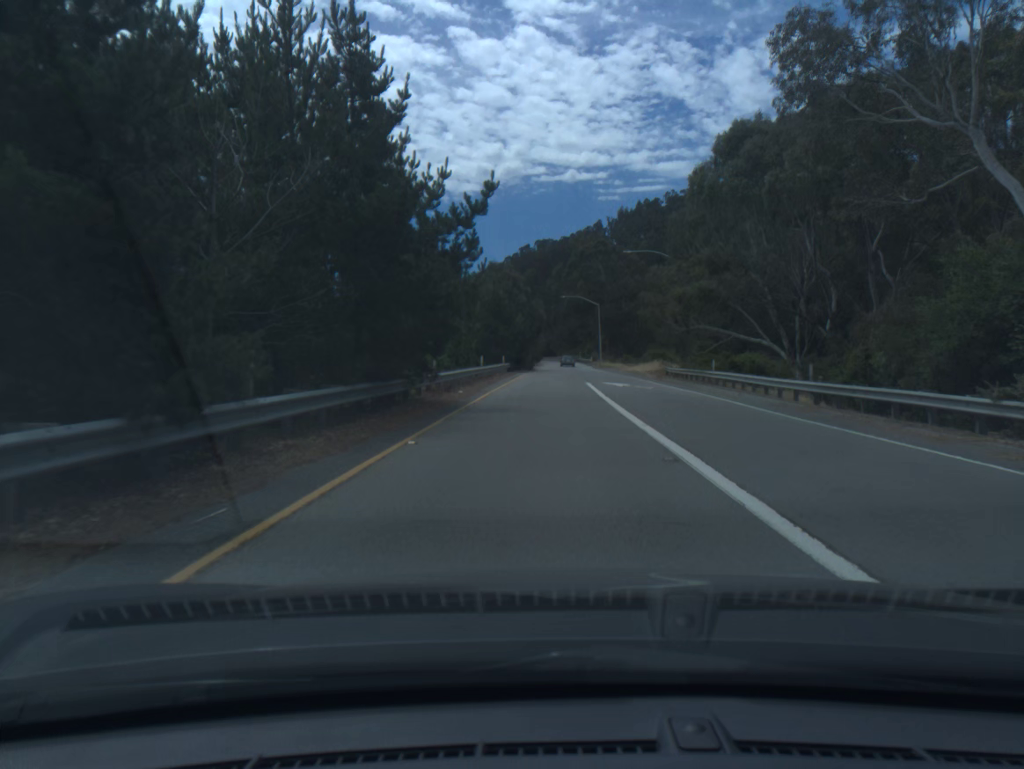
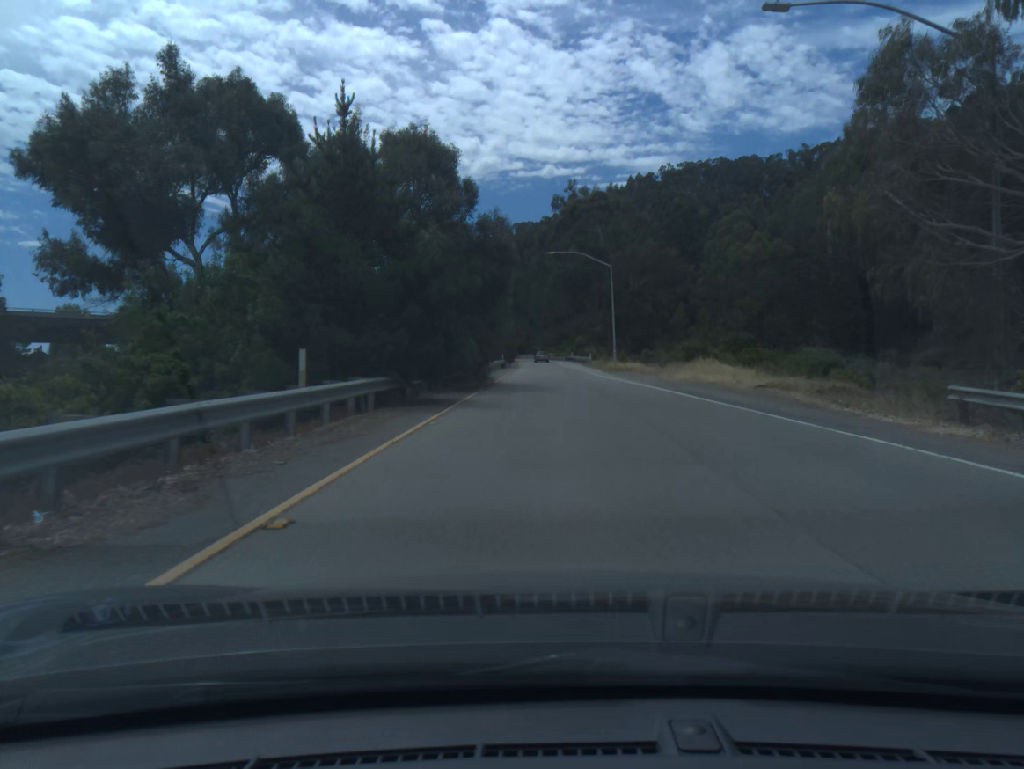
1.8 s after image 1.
(+0.6, +43.2) m; +2°
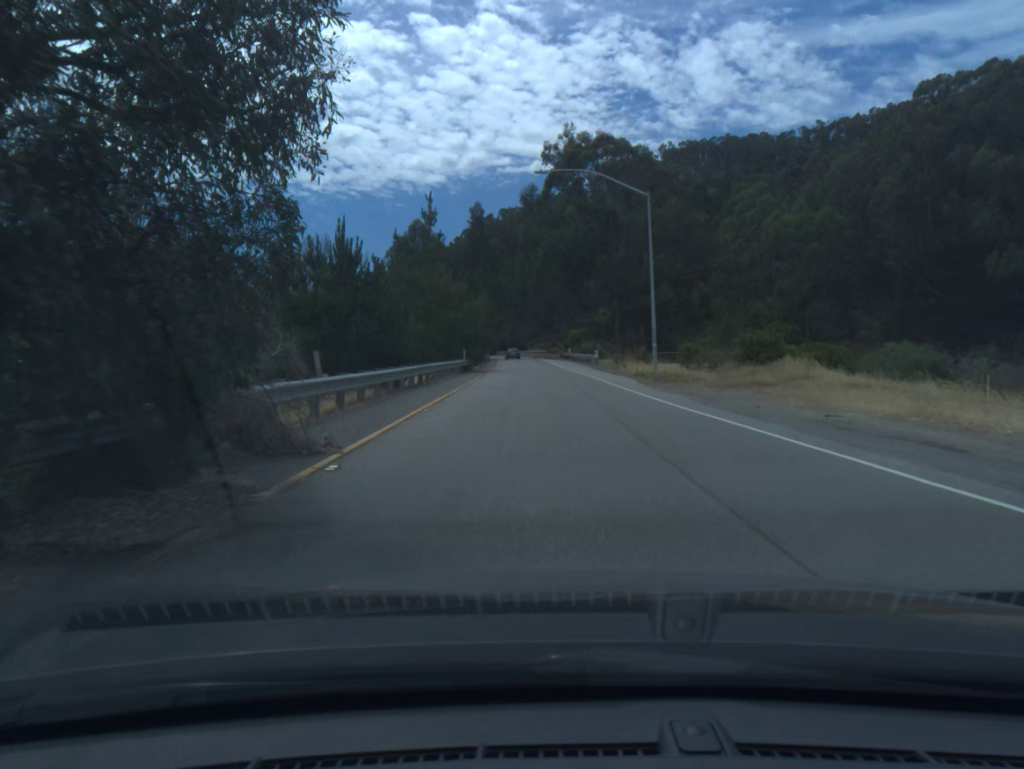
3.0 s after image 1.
(+0.2, +28.0) m; +1°
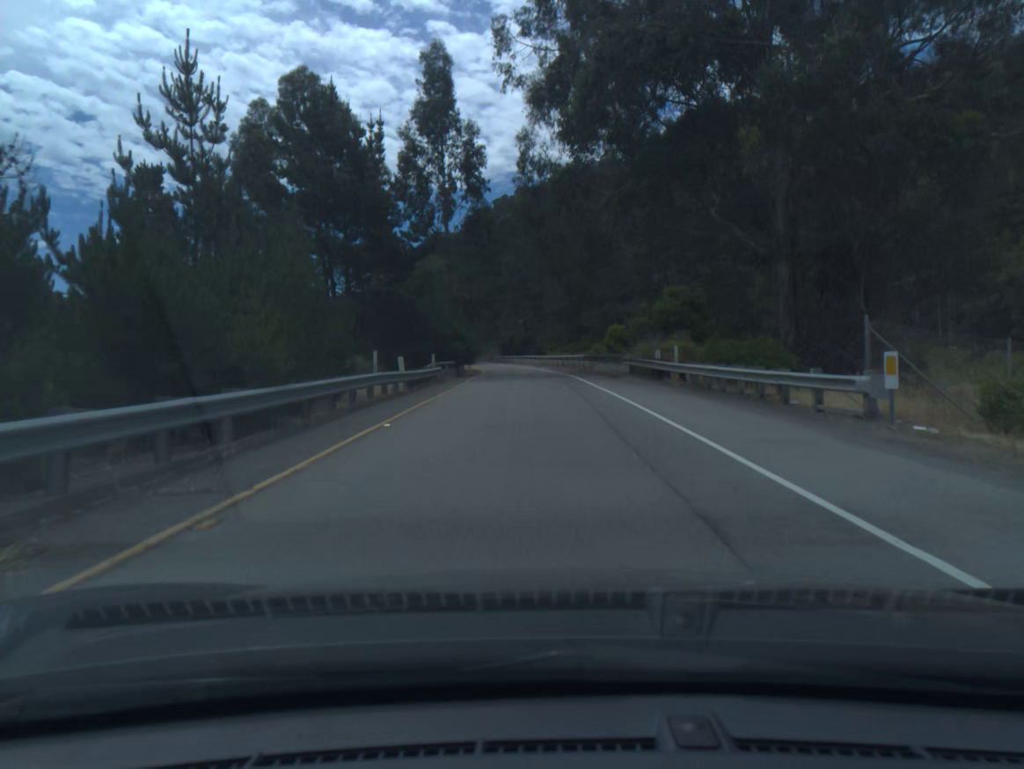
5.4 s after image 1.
(-0.5, +55.0) m; -2°
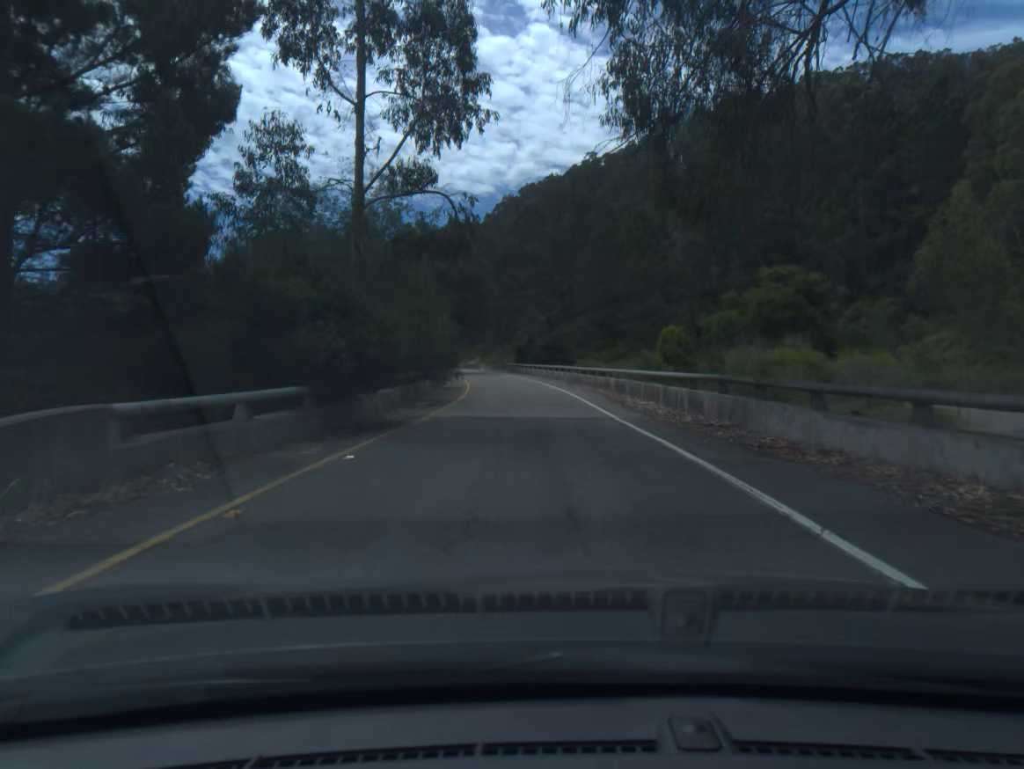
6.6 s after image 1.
(-0.4, +28.3) m; -2°
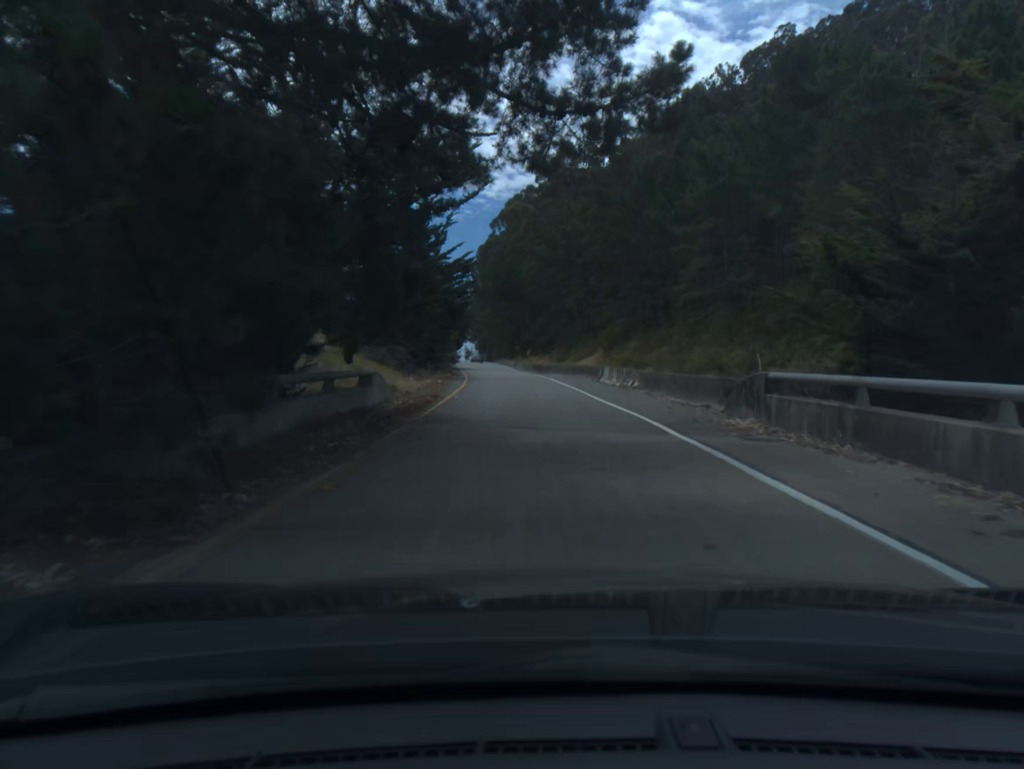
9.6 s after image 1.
(-5.1, +72.0) m; -8°
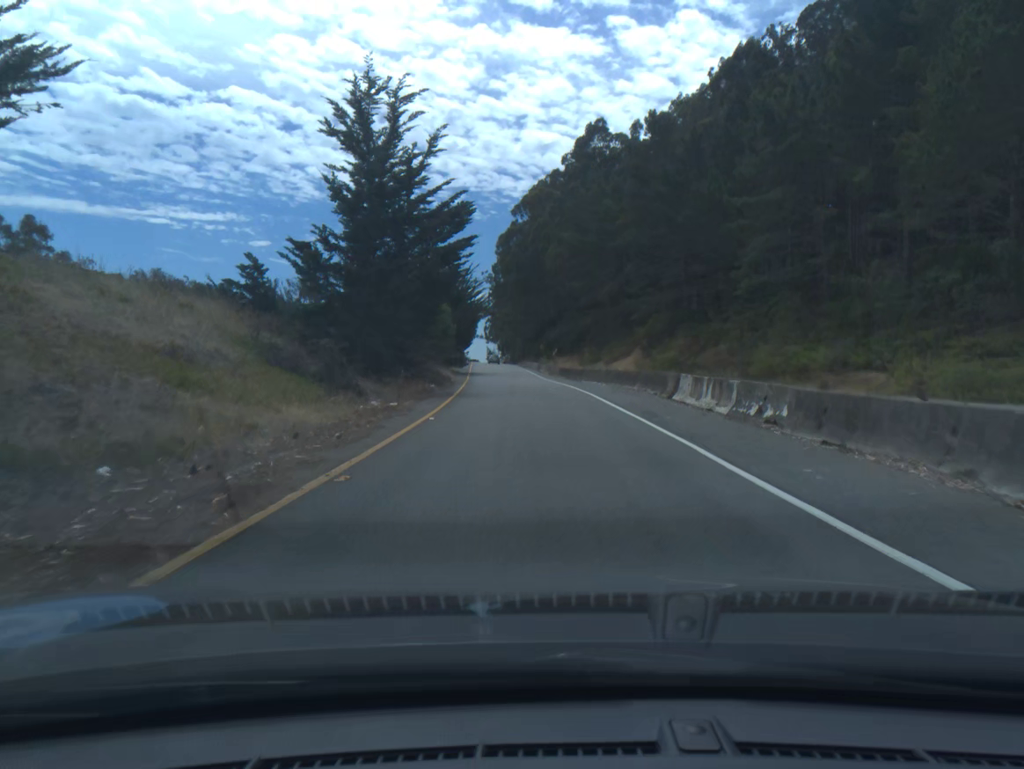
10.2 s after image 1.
(-0.2, +14.9) m; -2°
